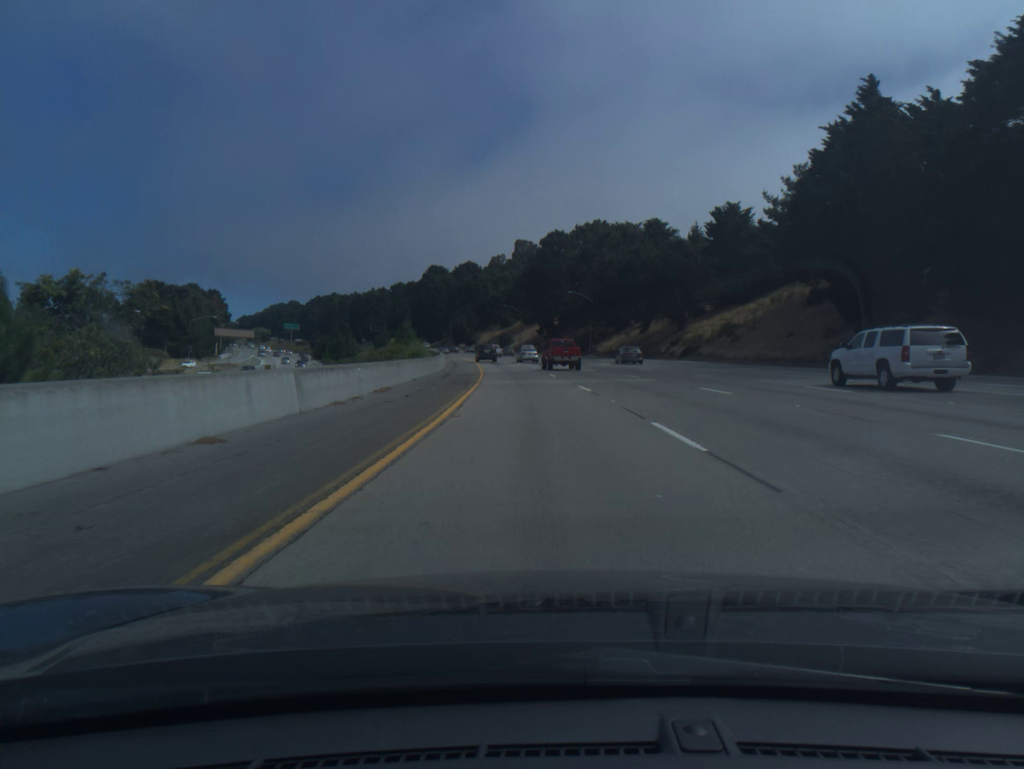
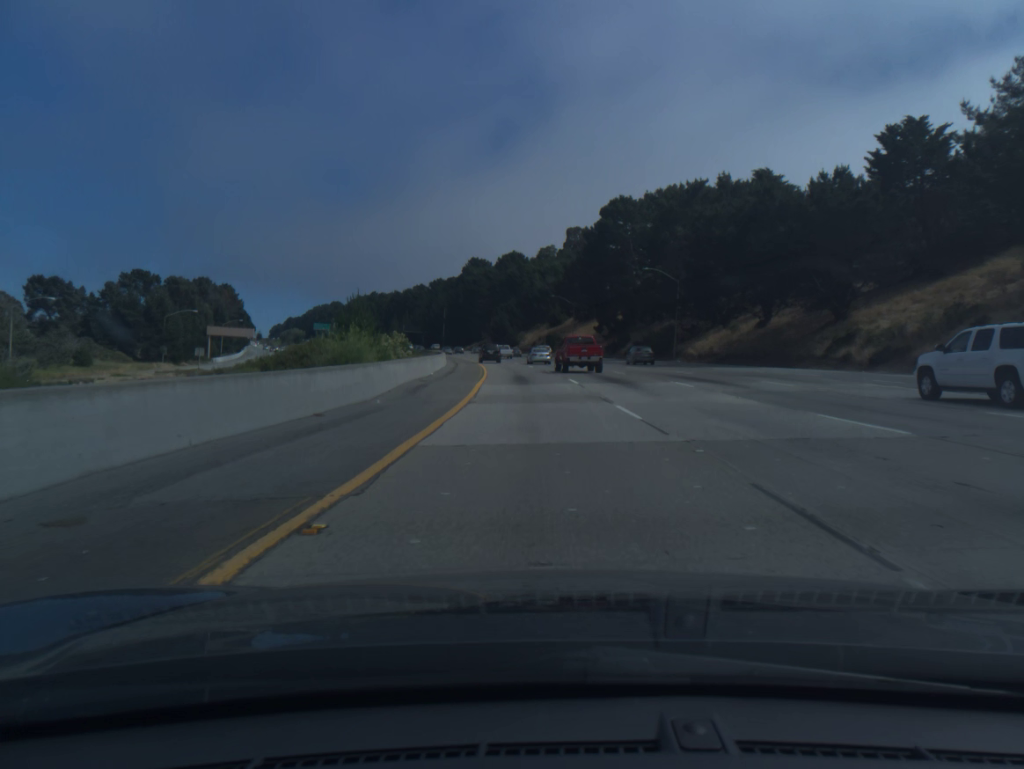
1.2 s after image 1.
(-1.2, +38.6) m; -4°
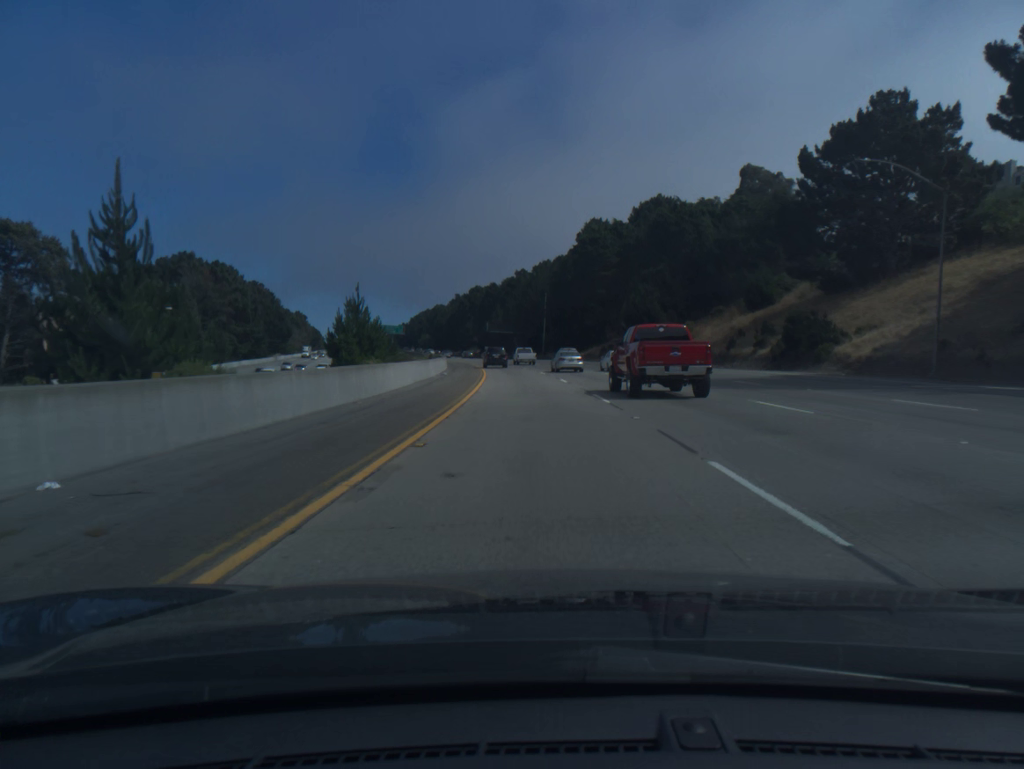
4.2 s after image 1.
(-7.5, +96.7) m; -9°
